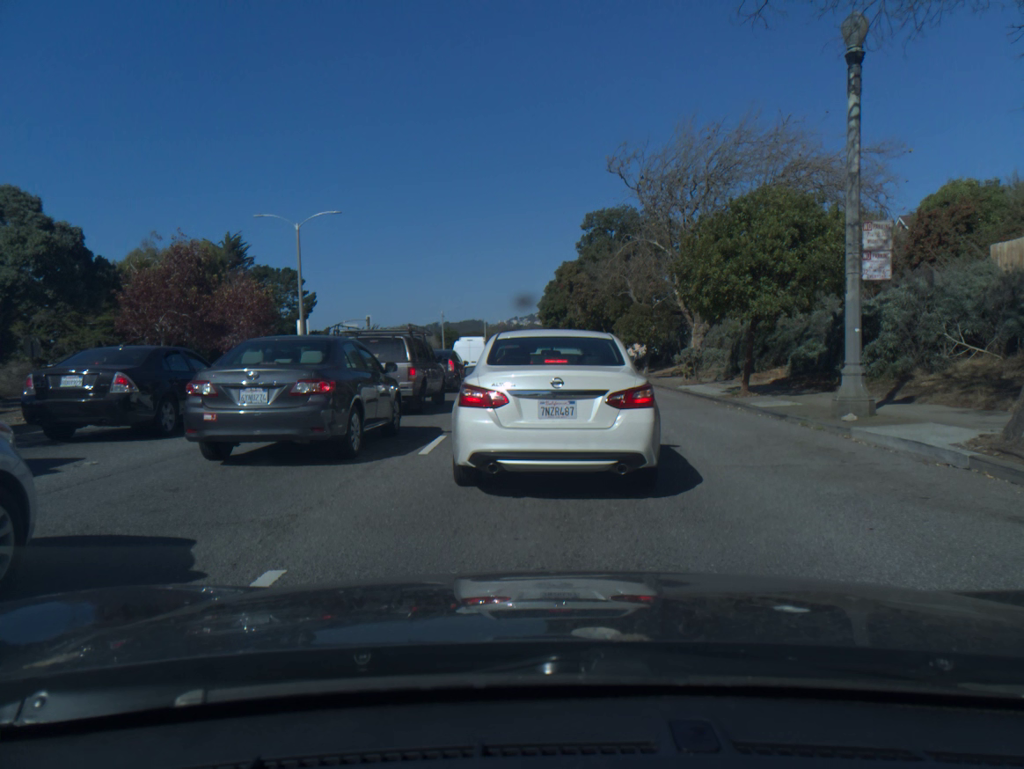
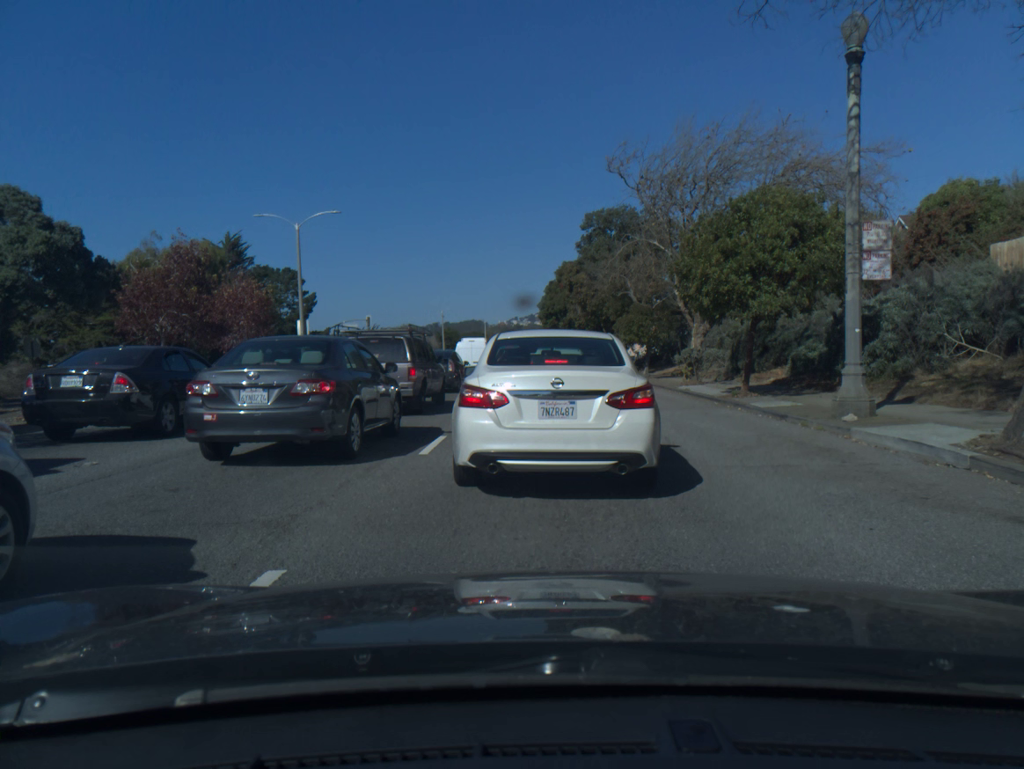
(0.0, 0.0) m; 0°
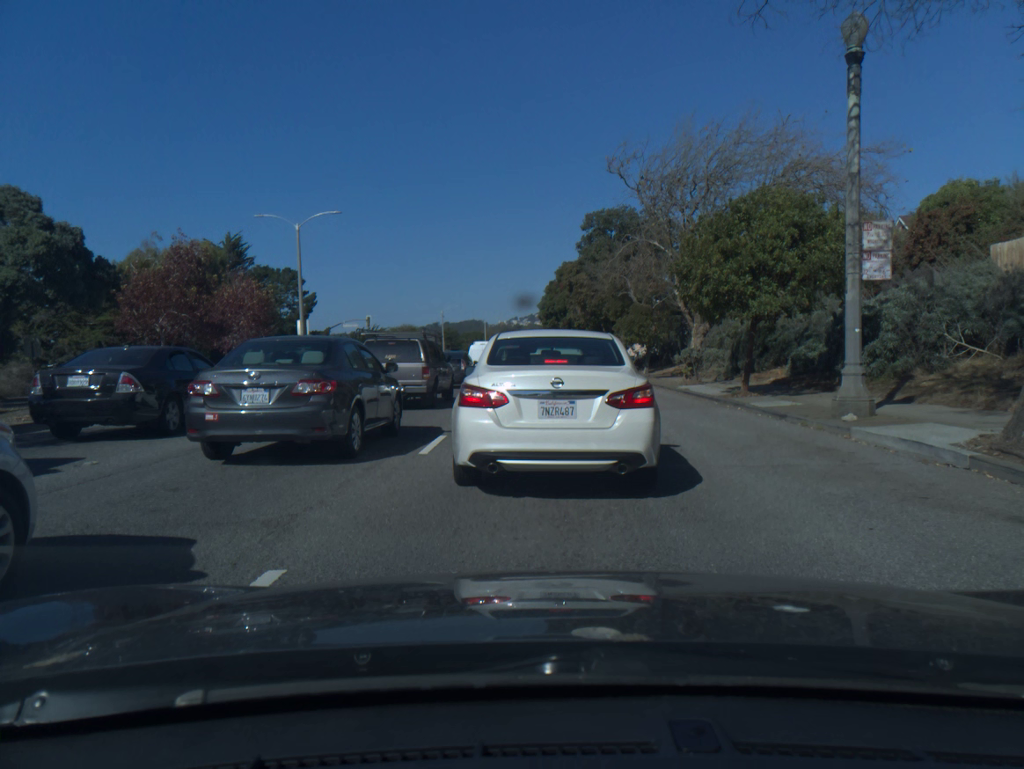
(0.0, 0.0) m; 0°
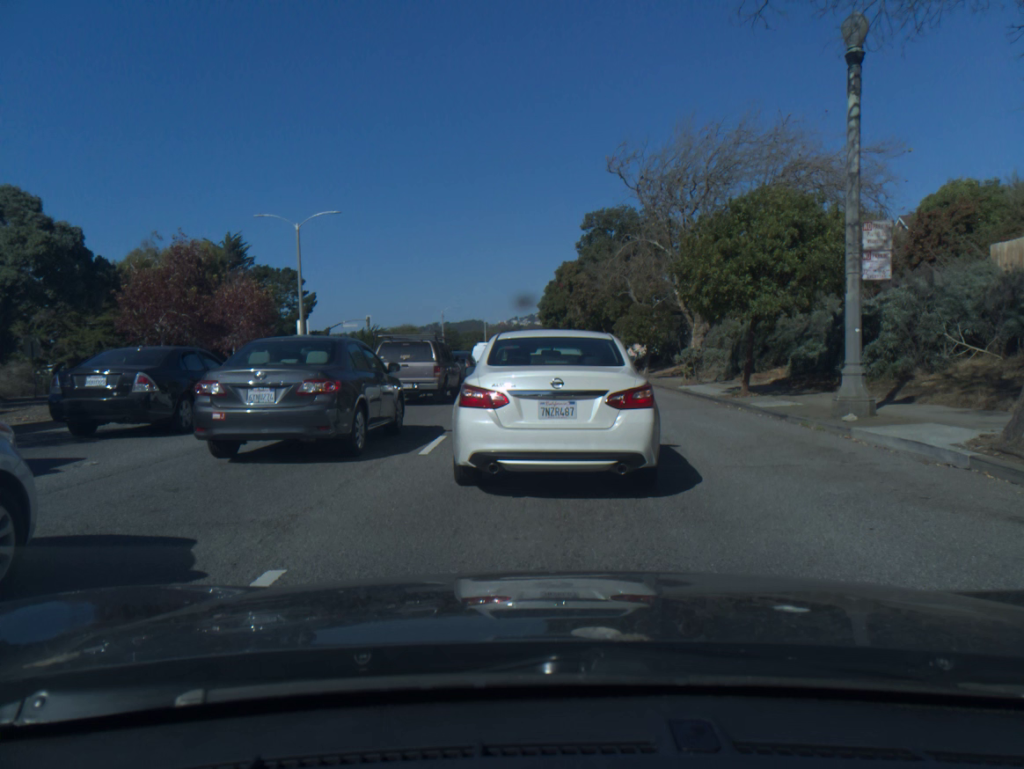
(0.0, 0.0) m; 0°
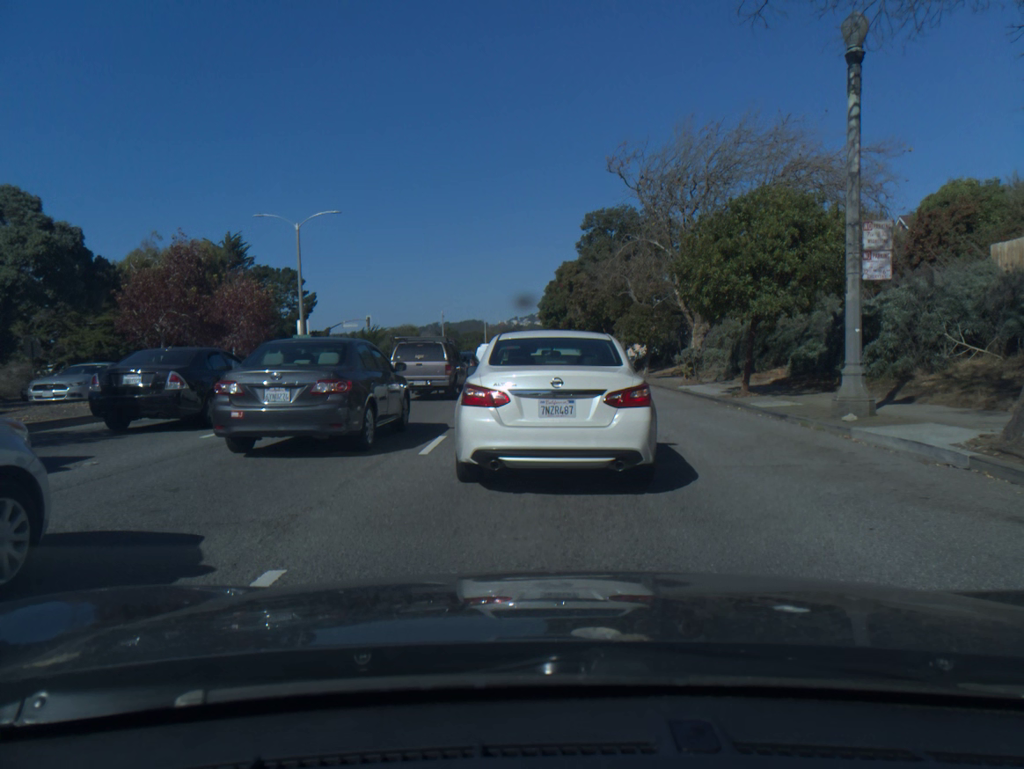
(0.0, 0.0) m; 0°
